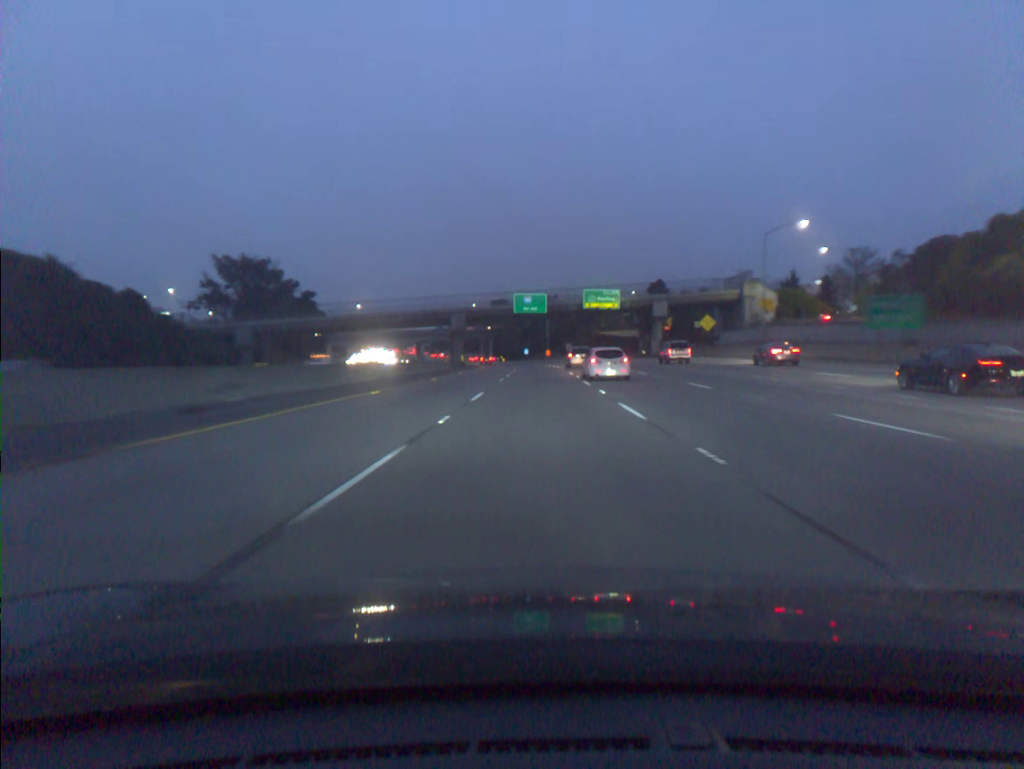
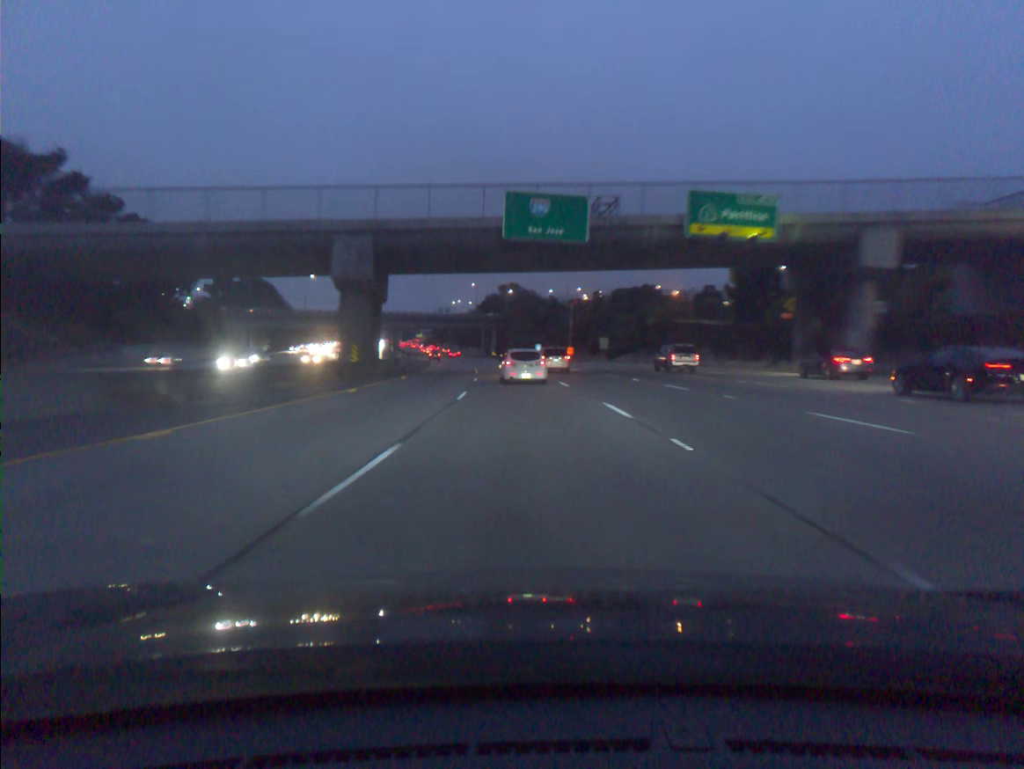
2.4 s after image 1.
(-0.2, +72.6) m; -1°
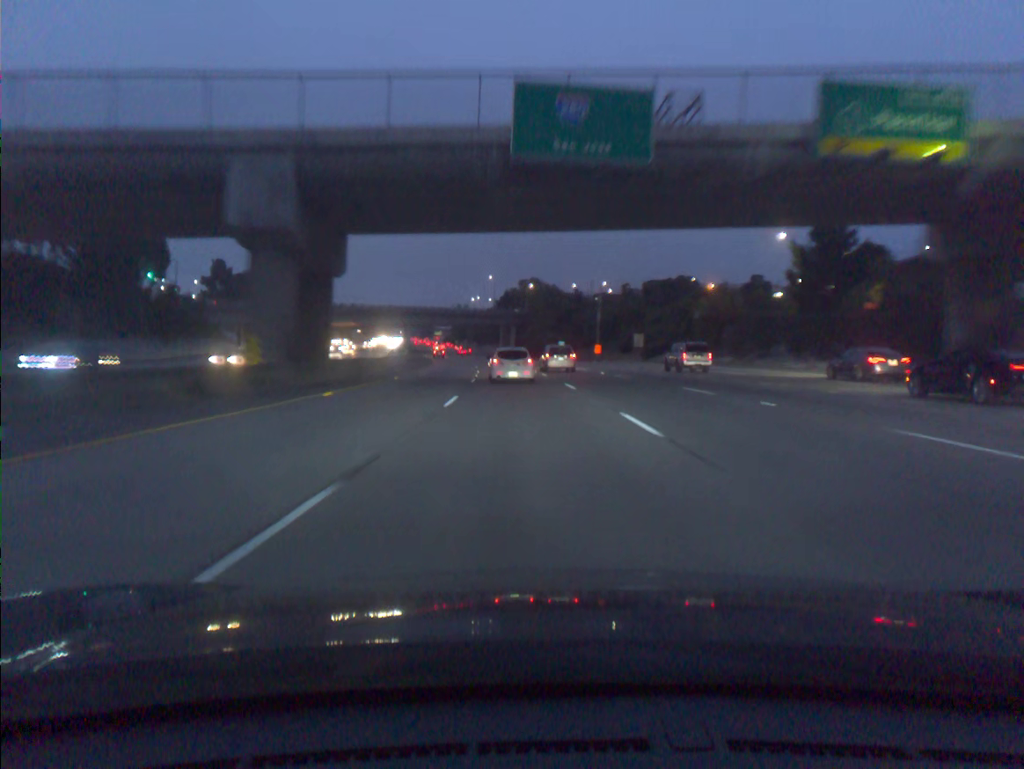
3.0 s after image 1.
(-0.2, +18.0) m; -1°
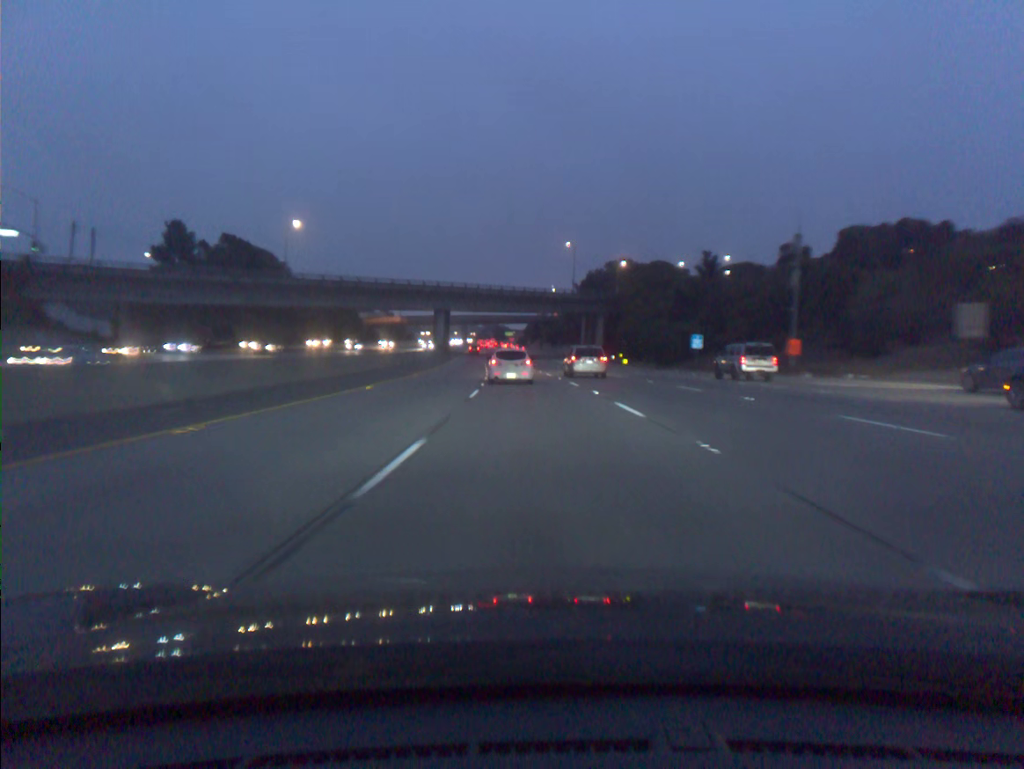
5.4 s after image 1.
(-3.7, +69.4) m; -6°
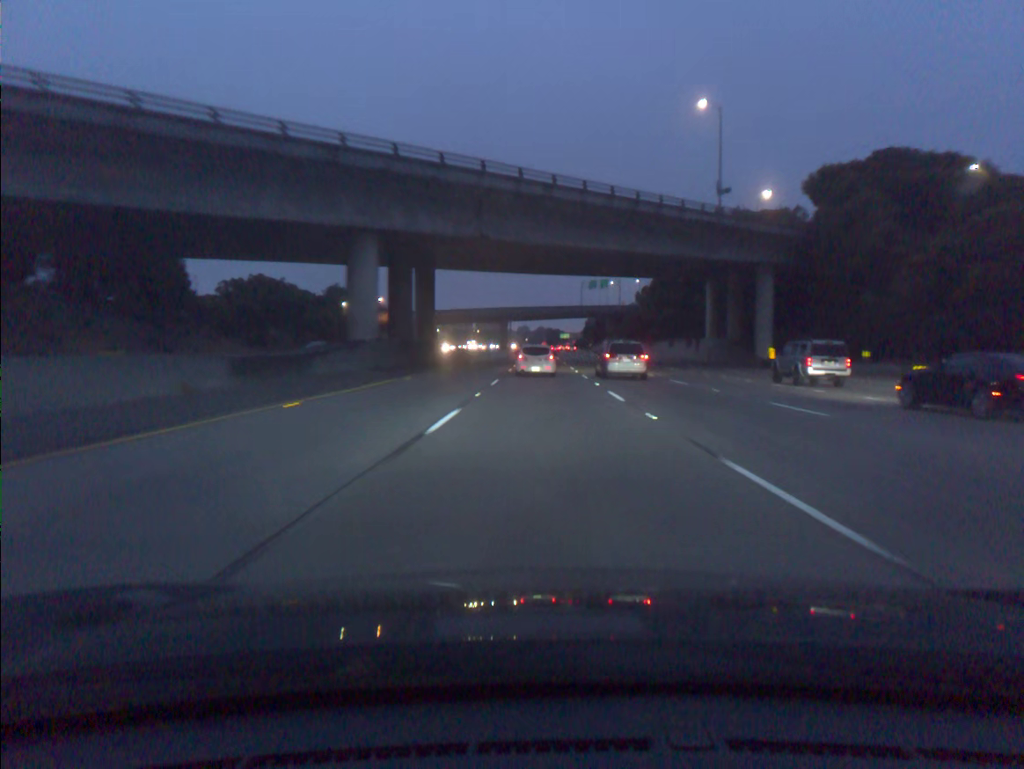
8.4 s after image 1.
(-3.7, +82.8) m; -4°
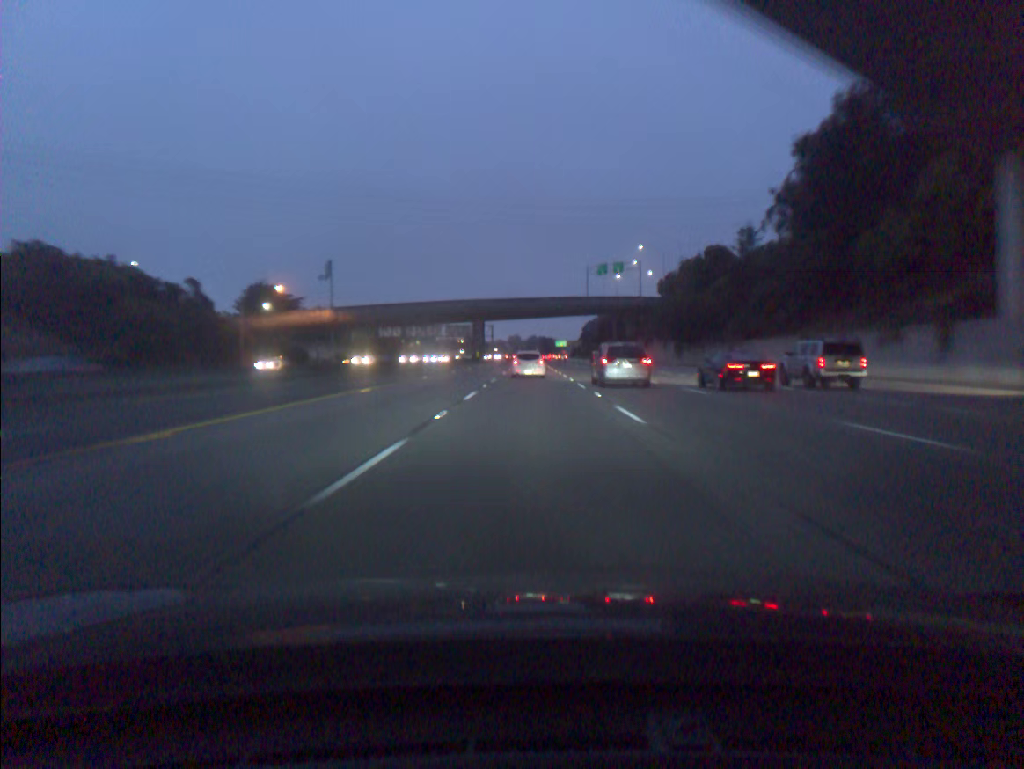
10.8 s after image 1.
(+0.4, +63.9) m; 0°
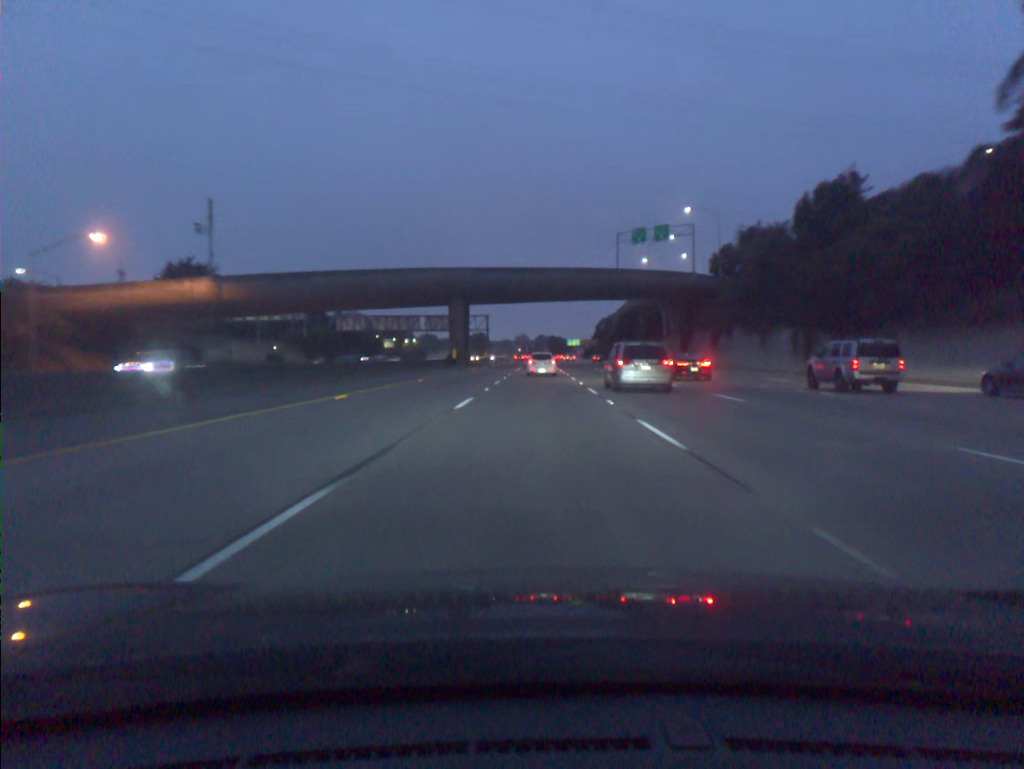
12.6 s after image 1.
(-0.2, +47.5) m; -1°
